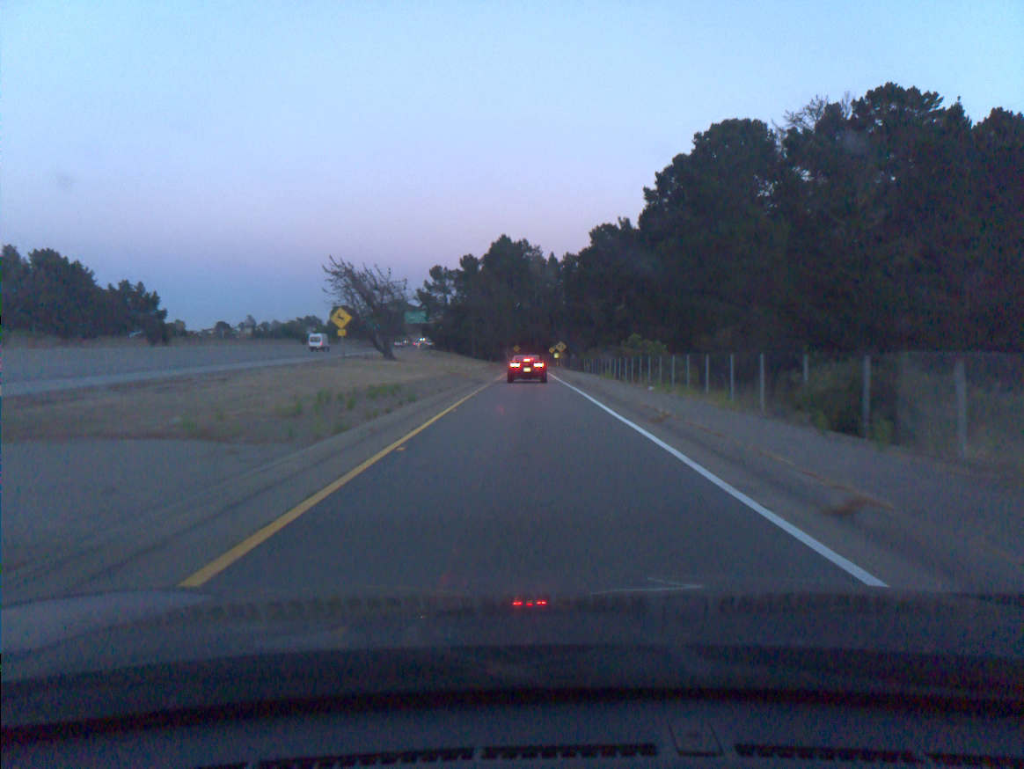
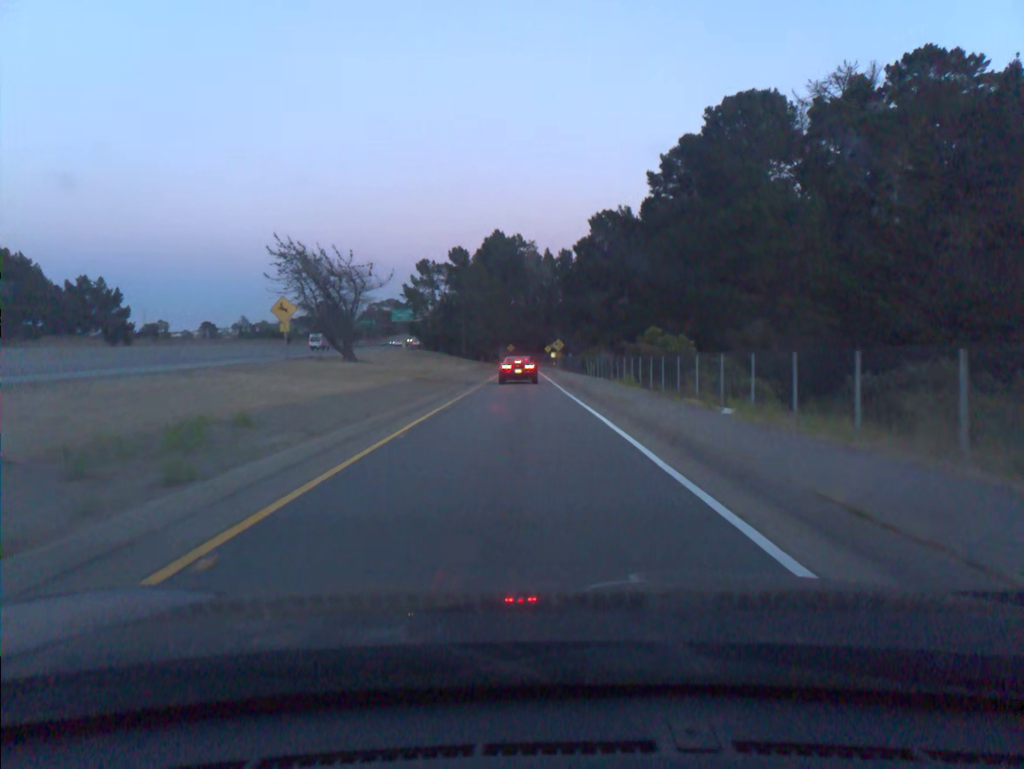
(0.0, +12.8) m; 0°
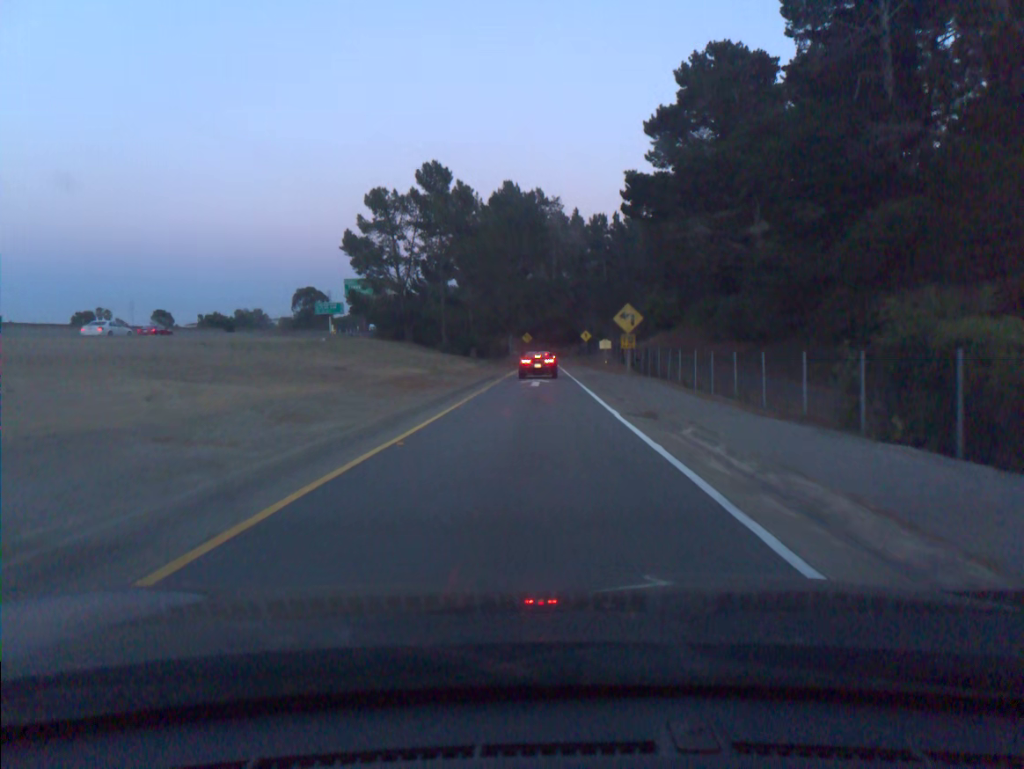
(-1.2, +60.5) m; -2°
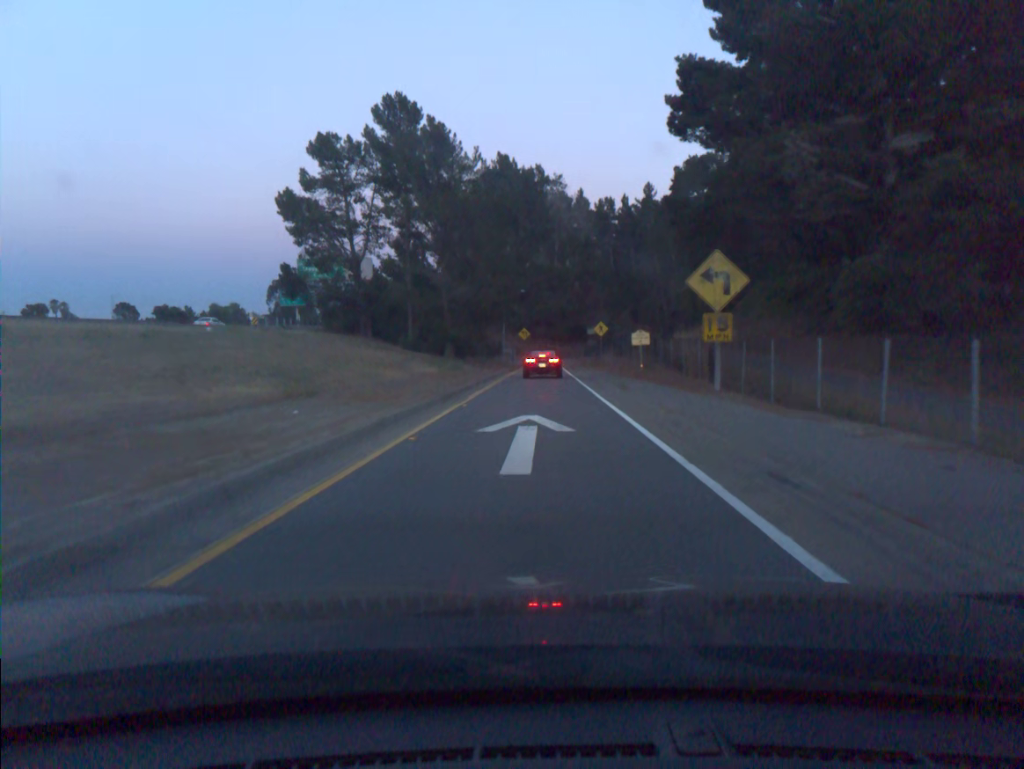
(0.0, +21.7) m; 0°
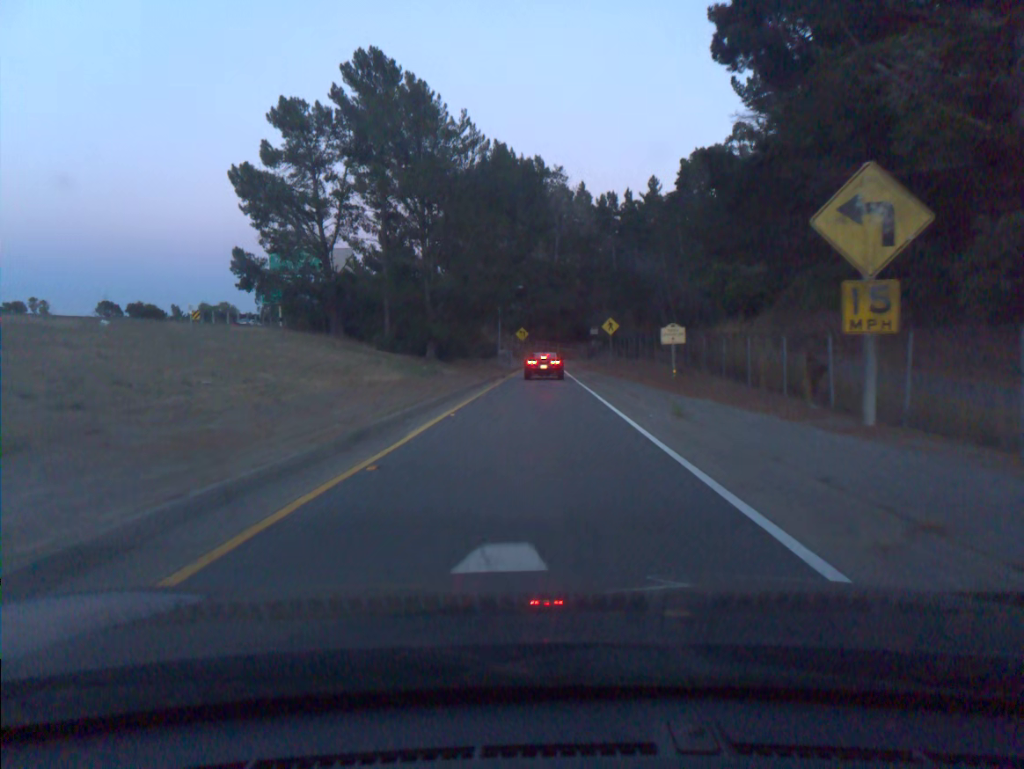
(0.0, +10.2) m; 0°
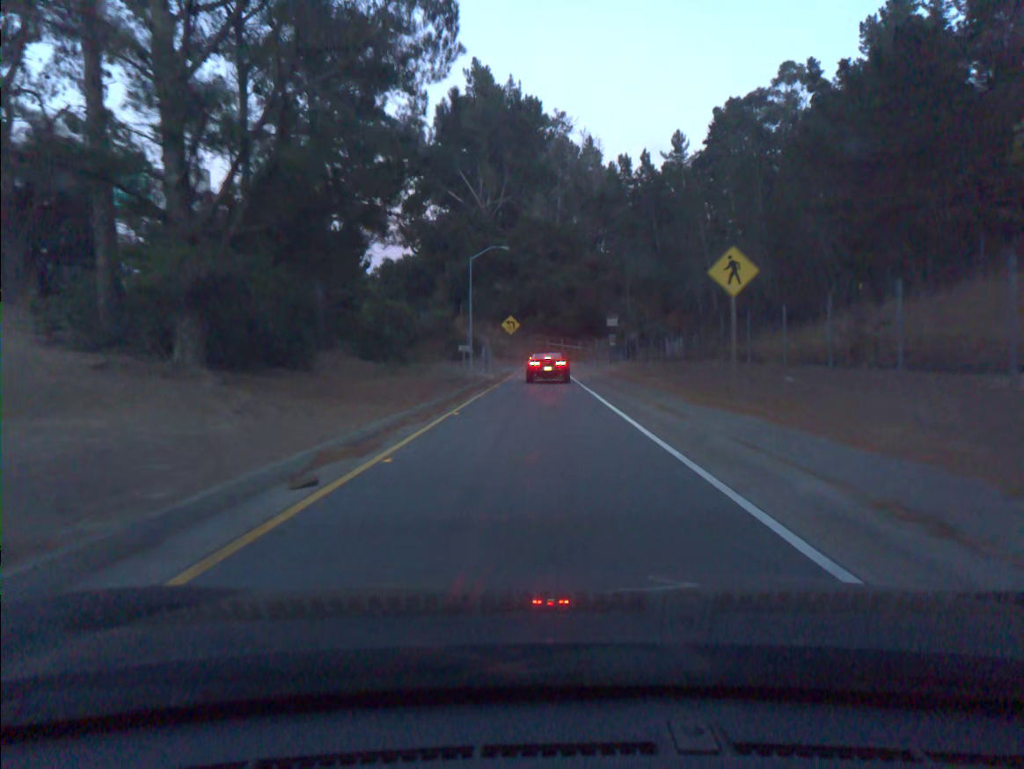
(+0.1, +36.4) m; 0°
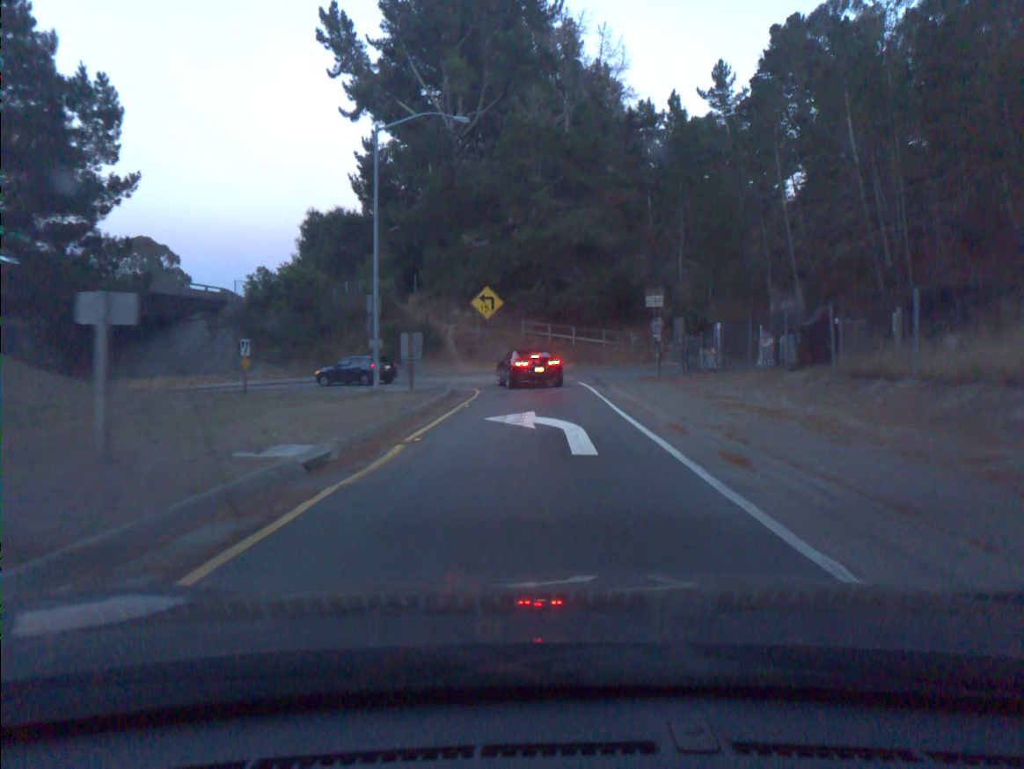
(-0.1, +34.6) m; 0°
